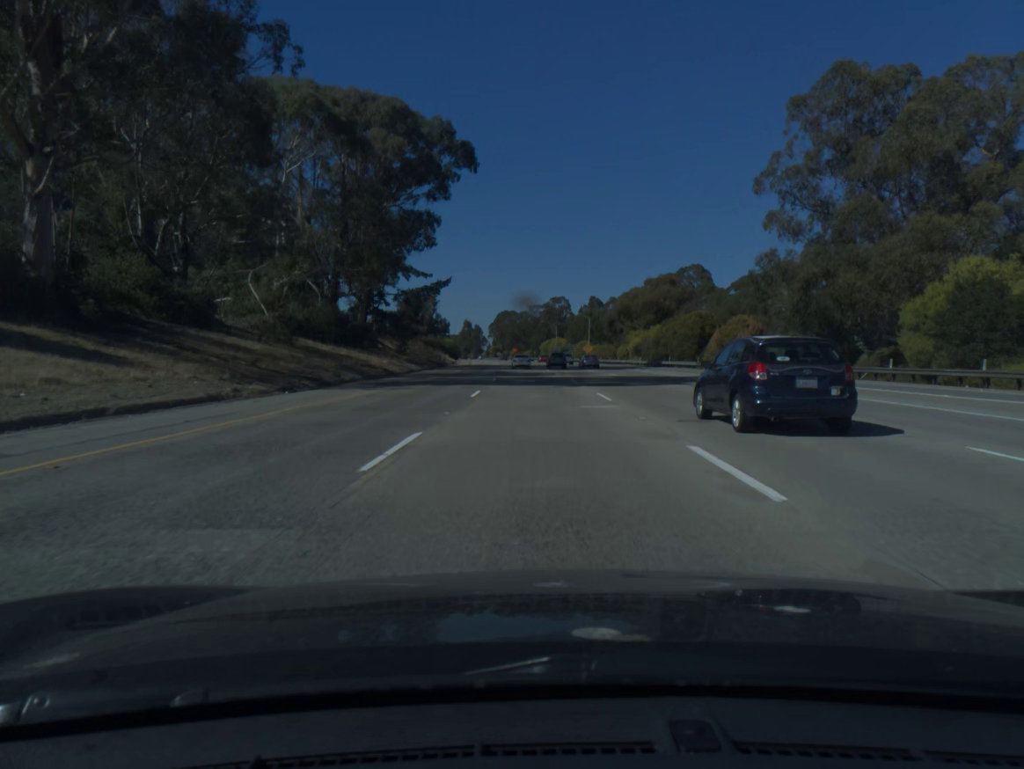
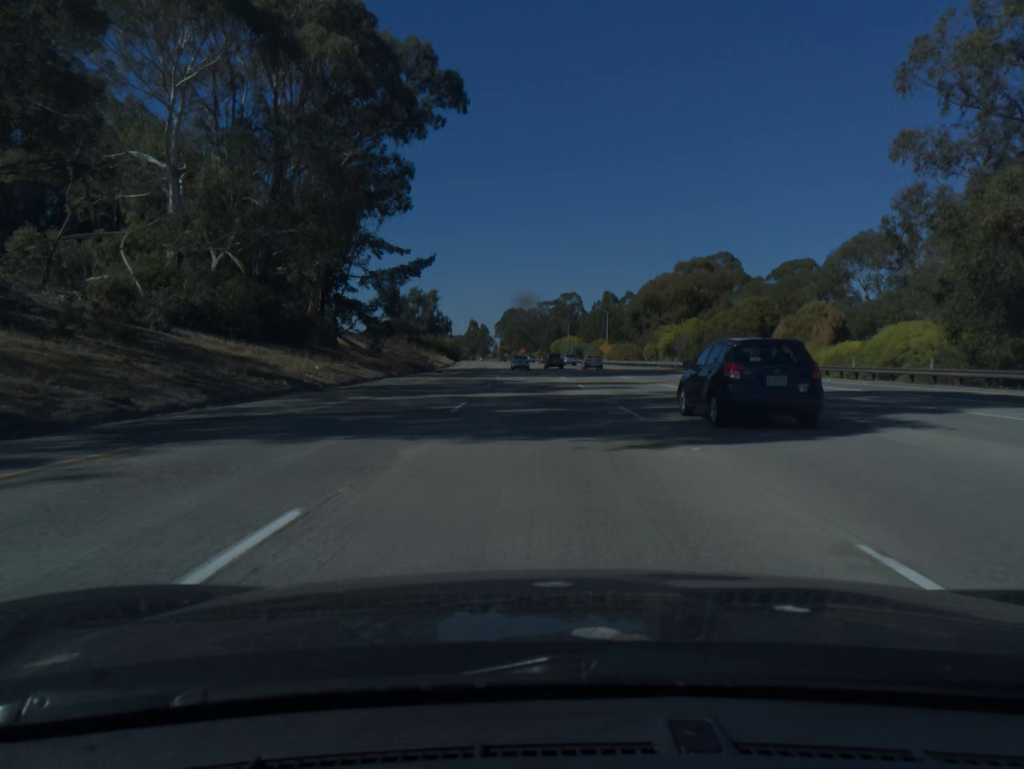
(-0.1, +20.3) m; -1°
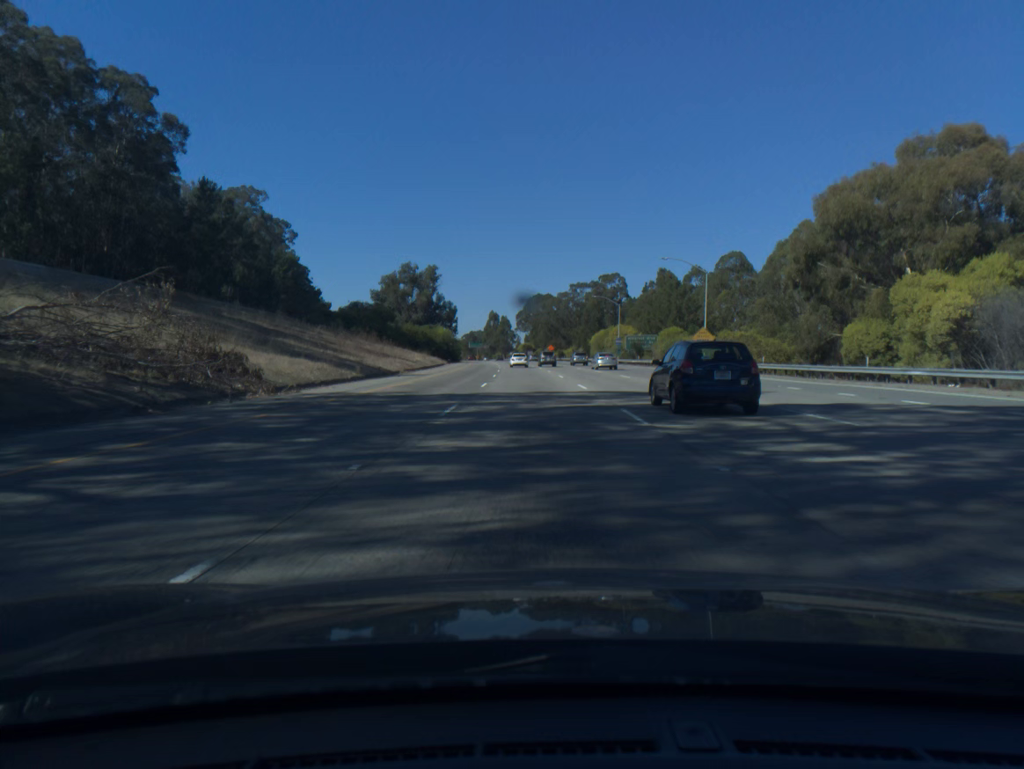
(-1.1, +60.0) m; -2°
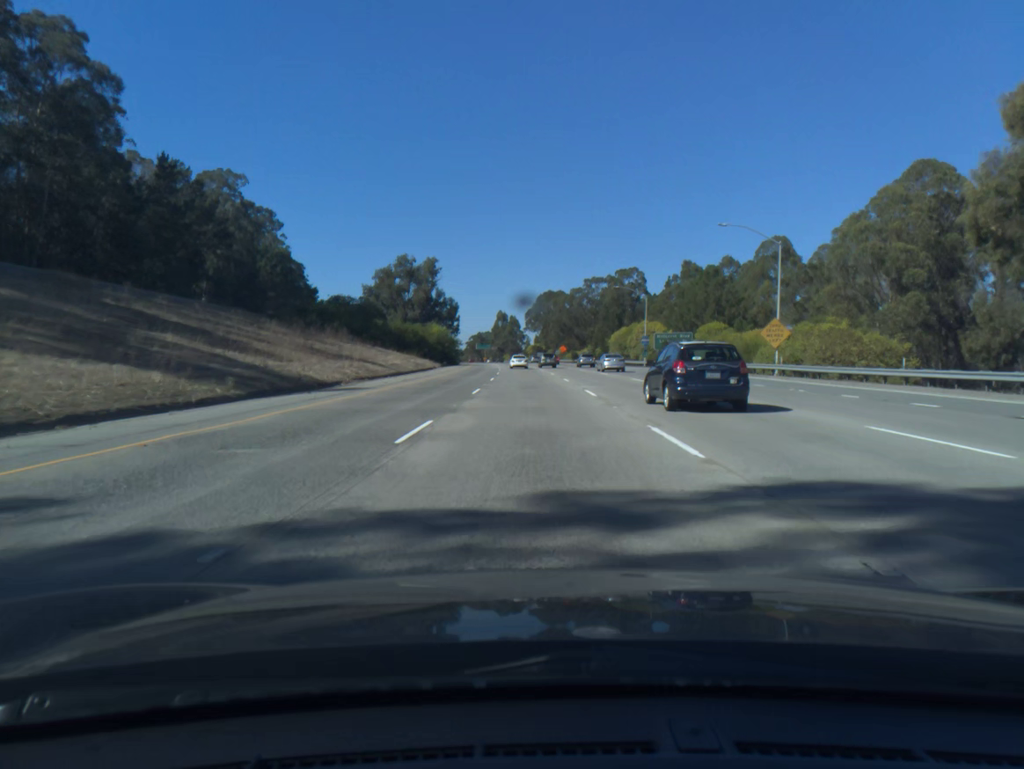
(-0.1, +19.1) m; -1°
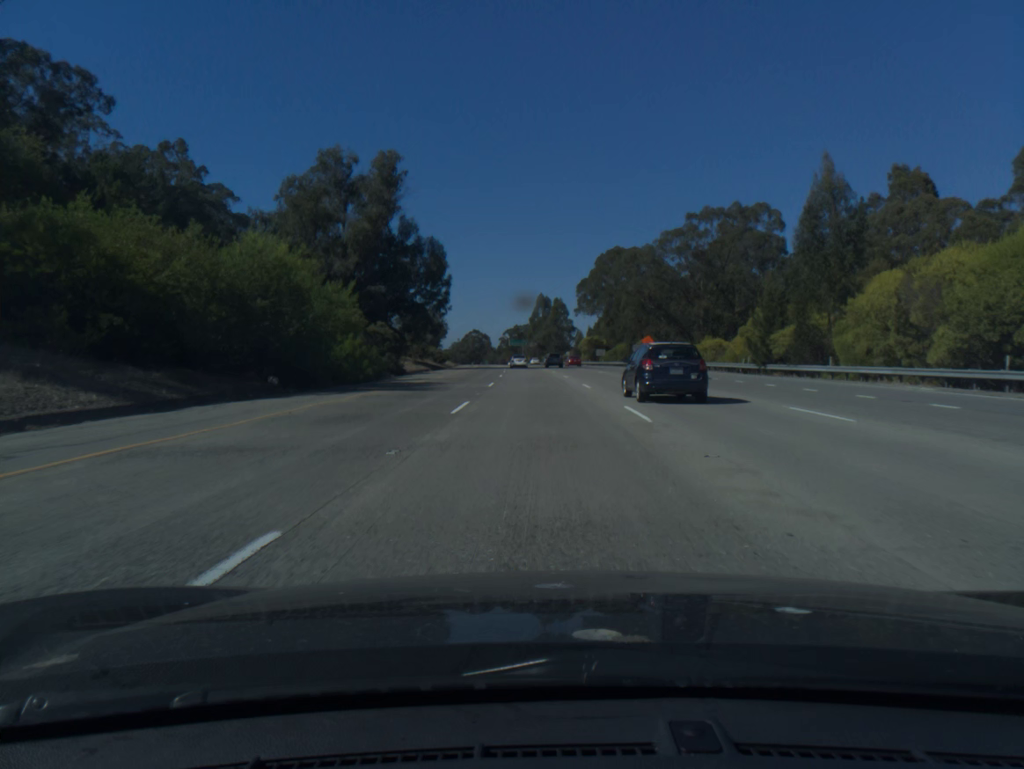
(-2.5, +82.2) m; -3°
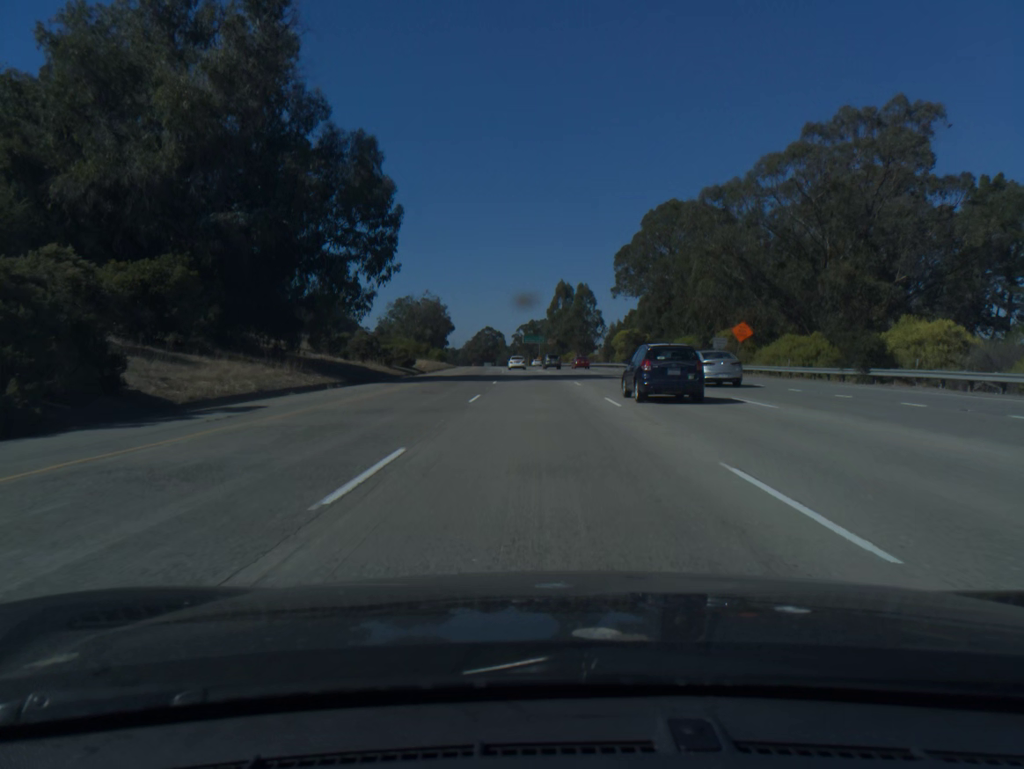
(-0.4, +39.2) m; -1°
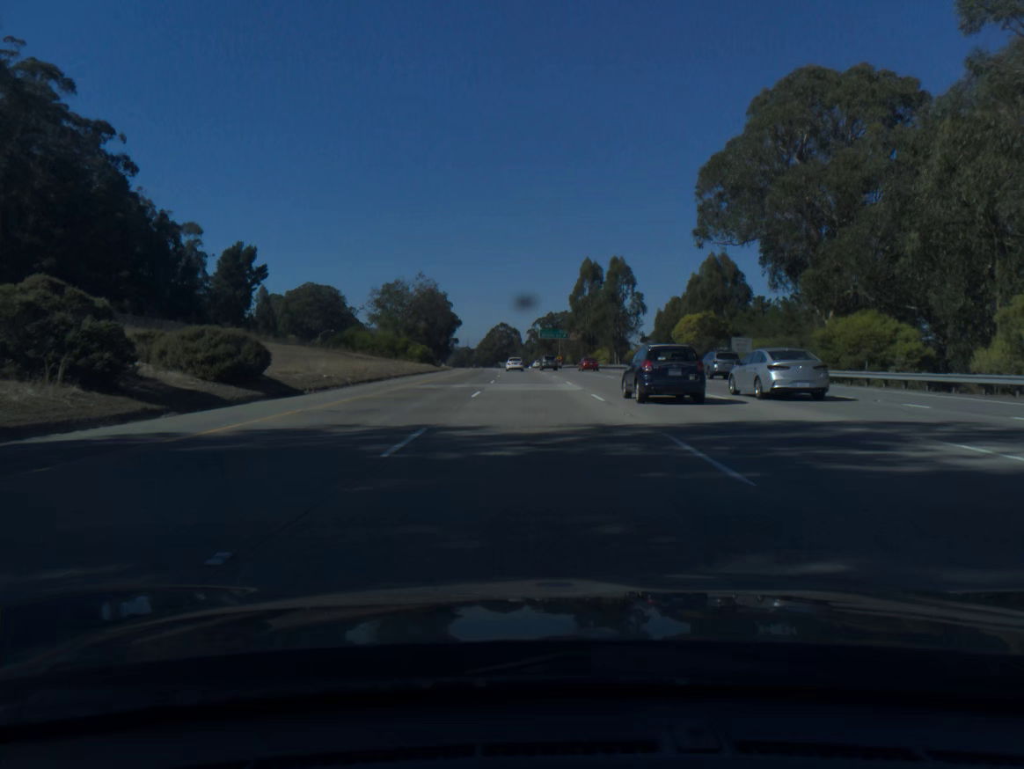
(-0.4, +41.0) m; -1°
